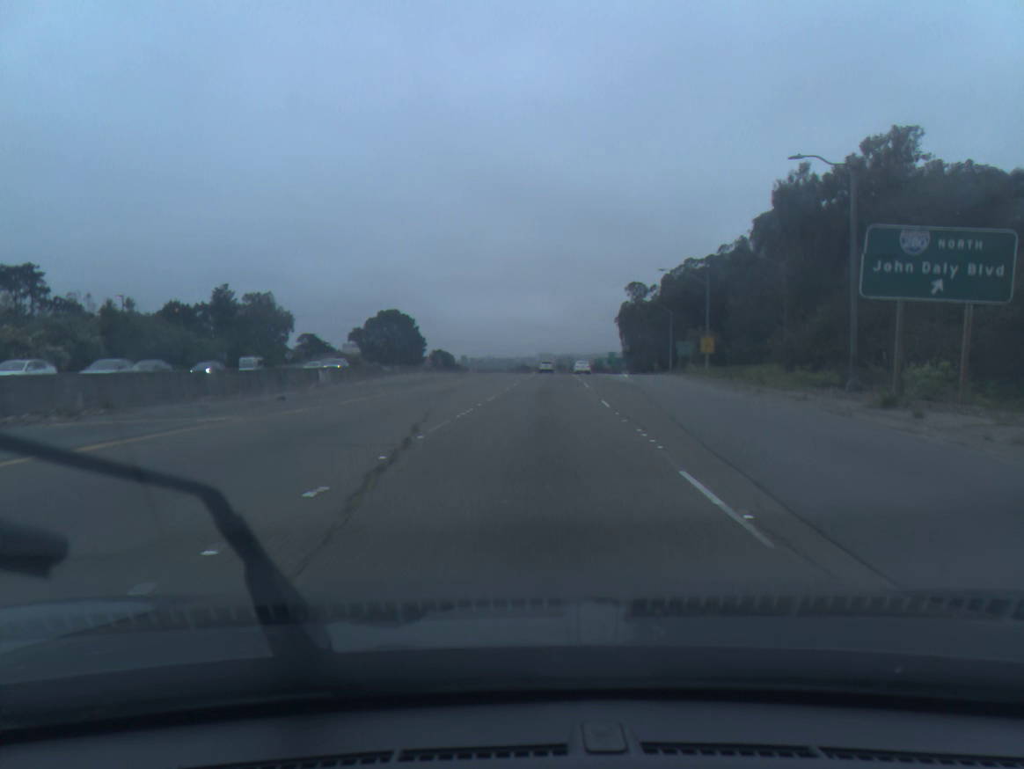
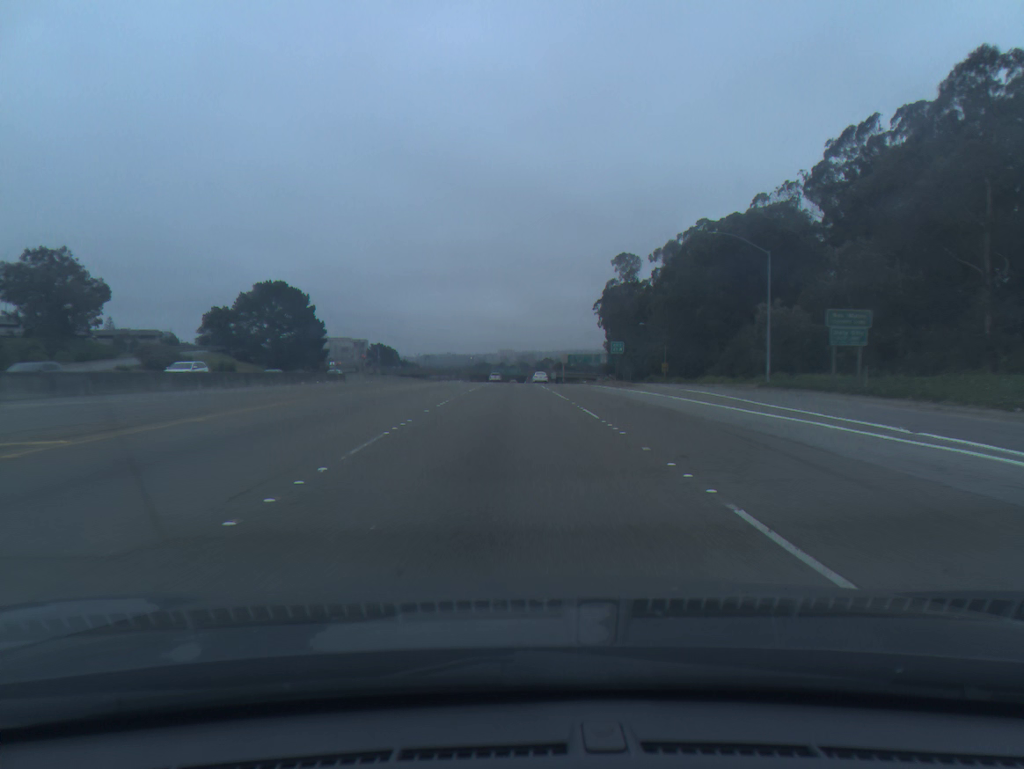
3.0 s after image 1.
(+2.9, +64.8) m; +3°
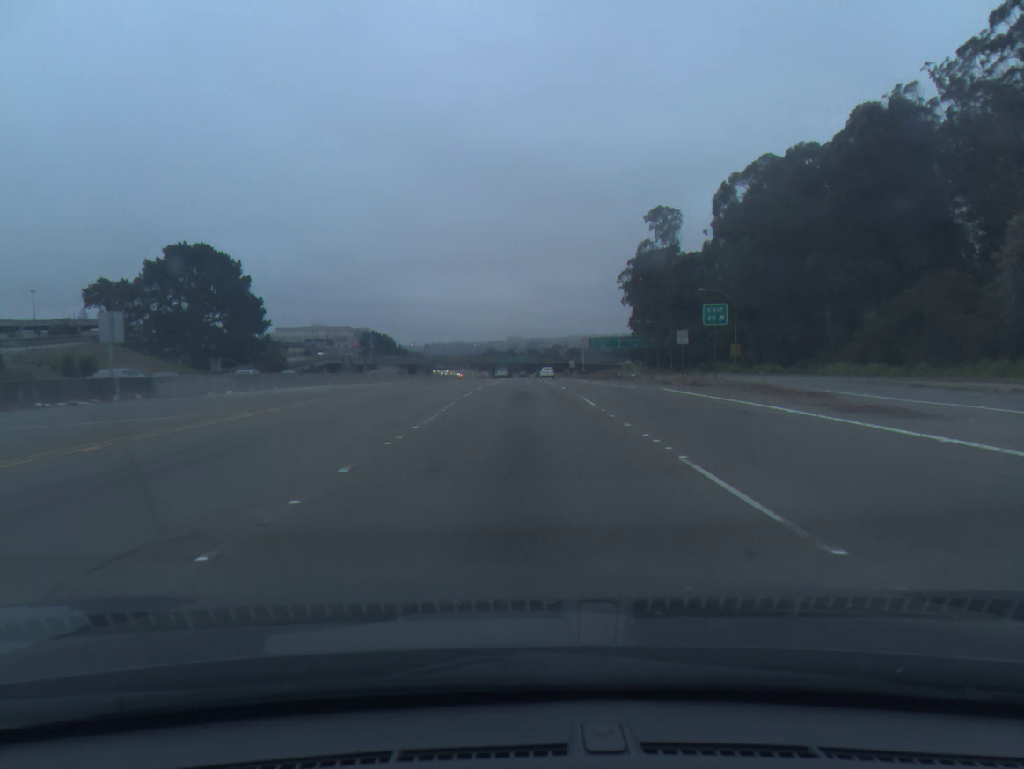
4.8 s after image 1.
(-0.4, +39.2) m; 0°
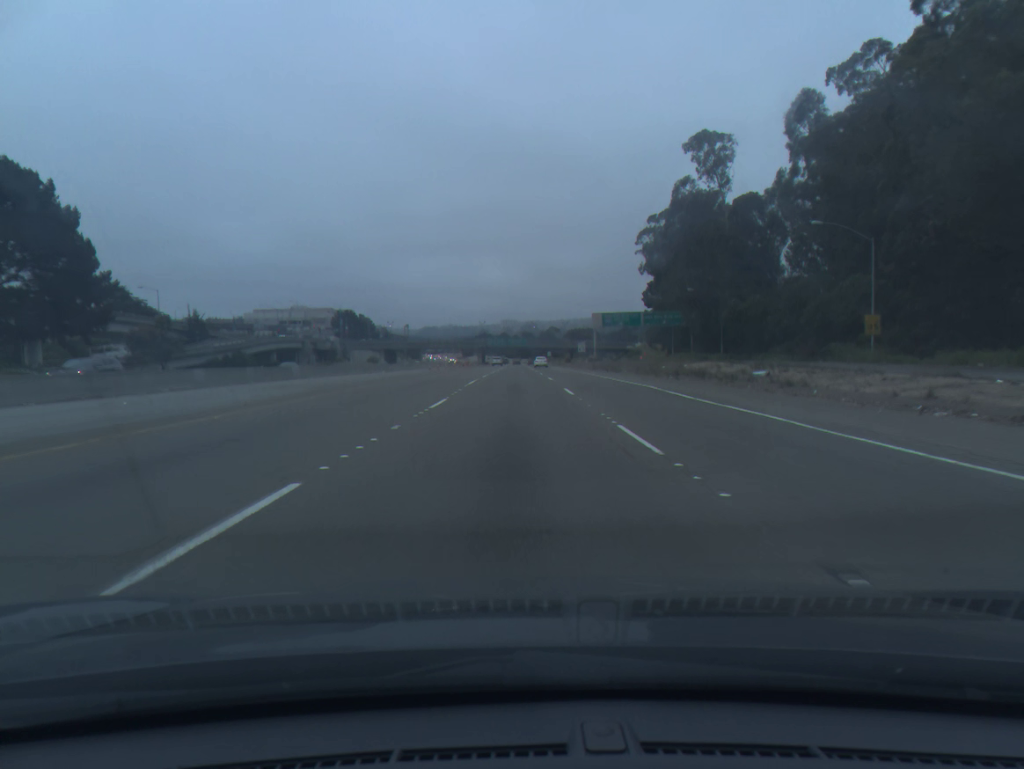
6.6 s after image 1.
(+0.2, +39.6) m; 0°
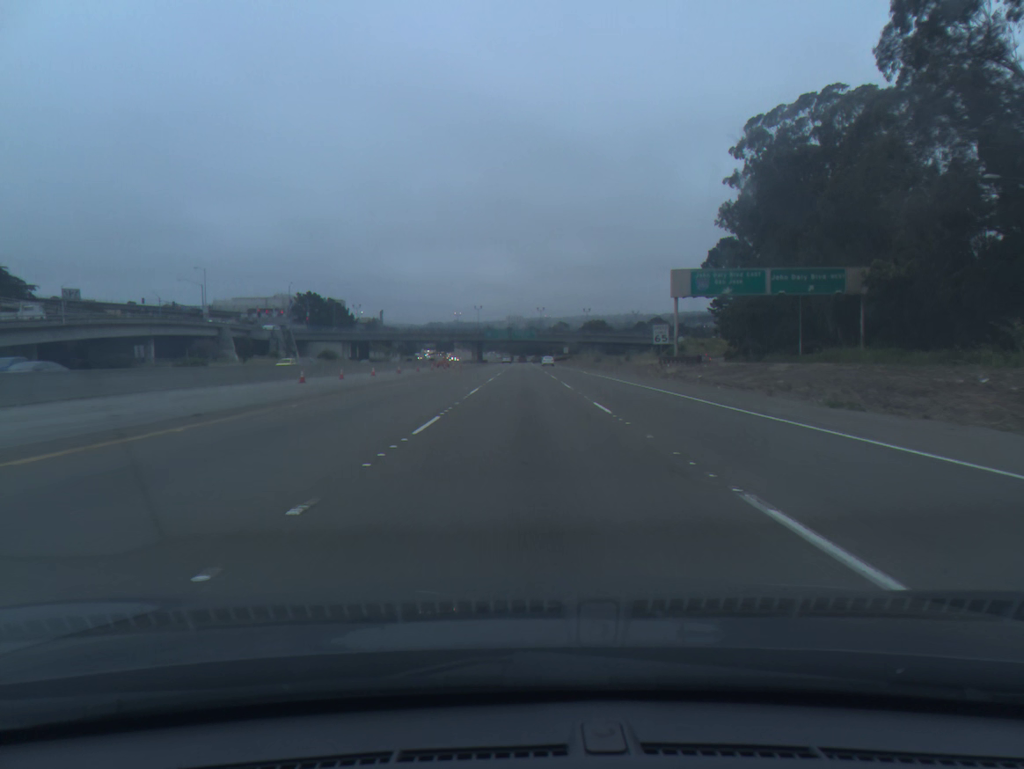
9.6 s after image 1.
(-0.5, +65.7) m; 0°
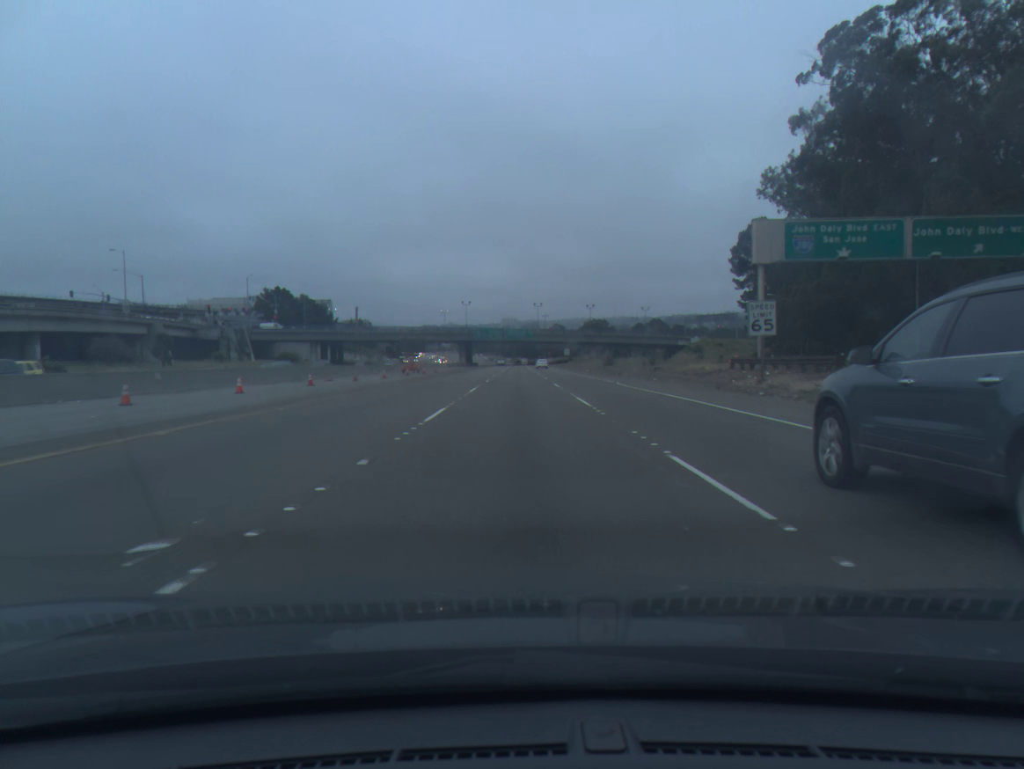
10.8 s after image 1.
(+0.1, +26.5) m; 0°
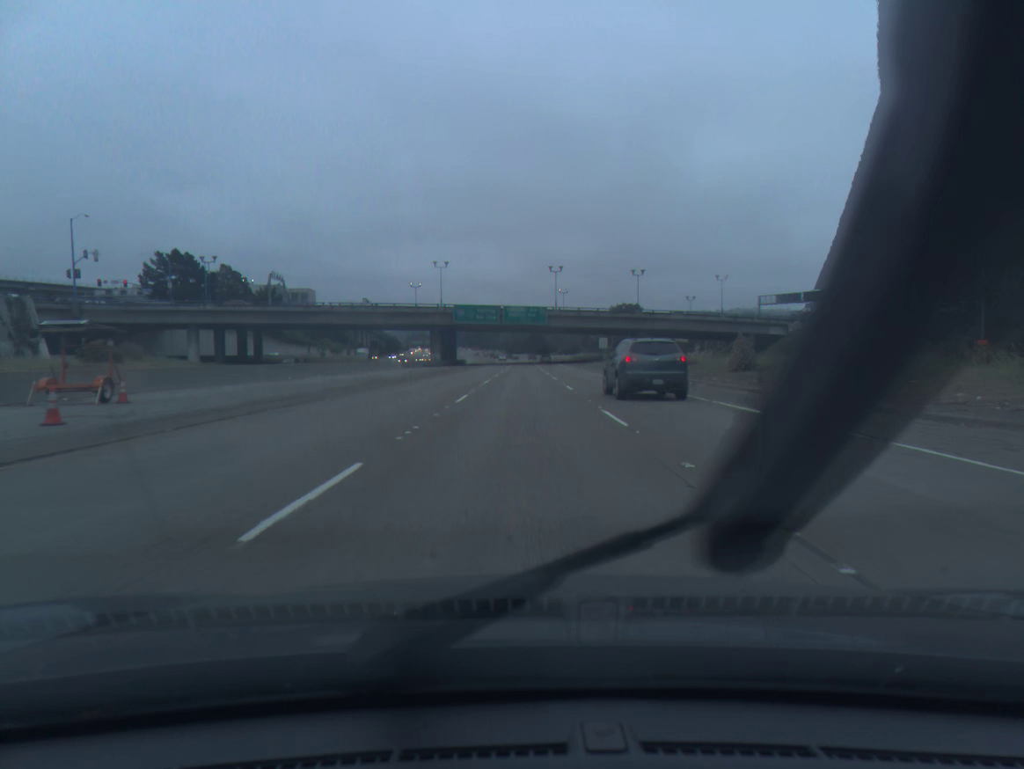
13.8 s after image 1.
(-0.3, +68.5) m; 0°
